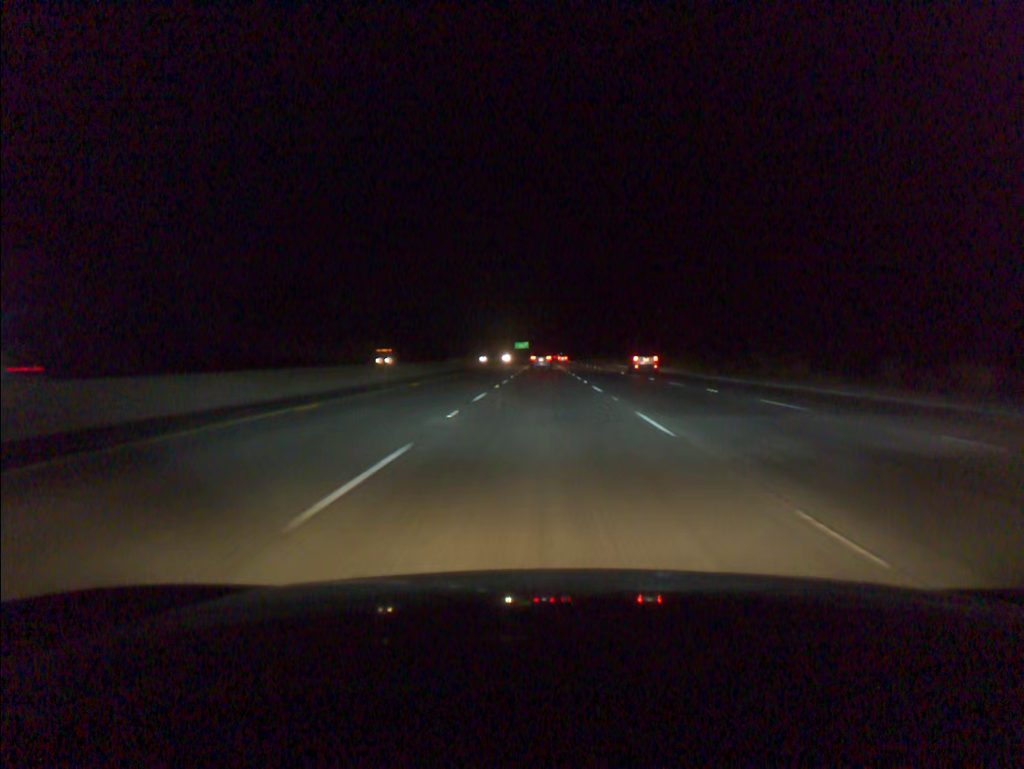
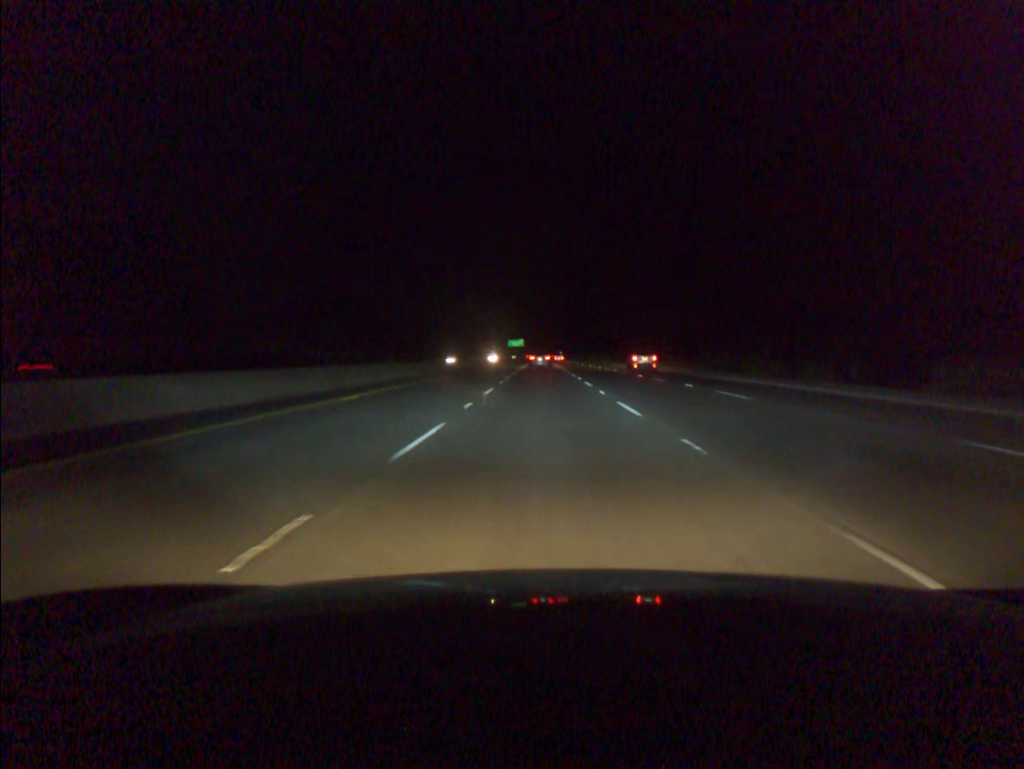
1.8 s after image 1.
(+0.1, +54.5) m; 0°
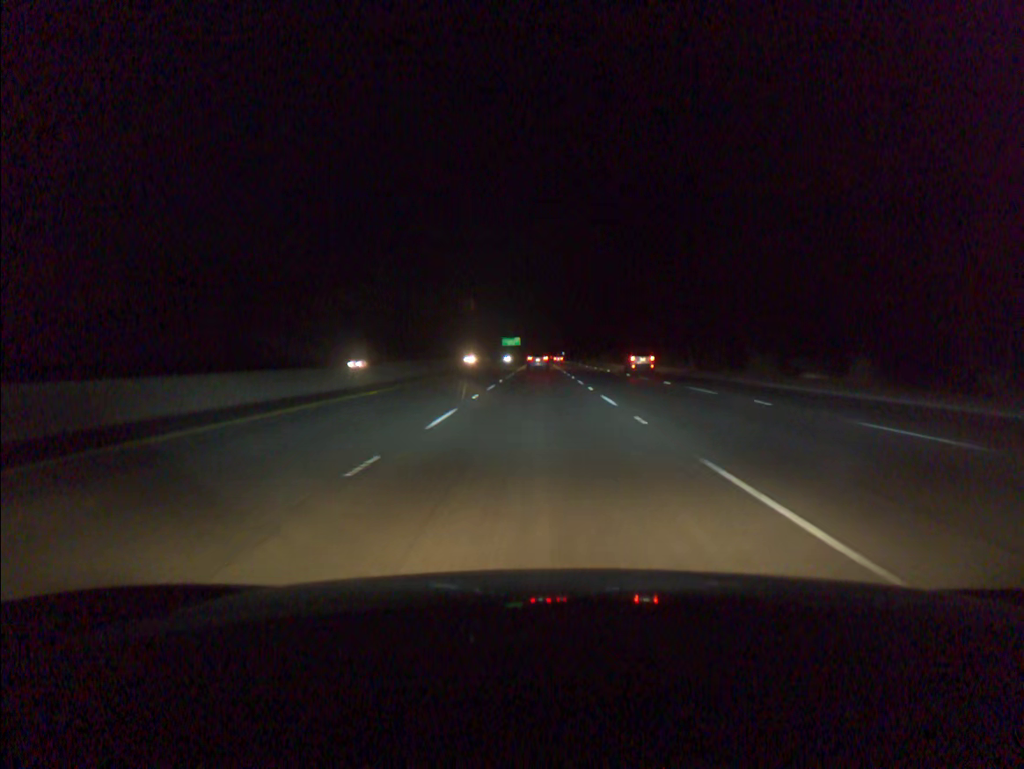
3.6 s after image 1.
(+0.1, +54.5) m; 0°
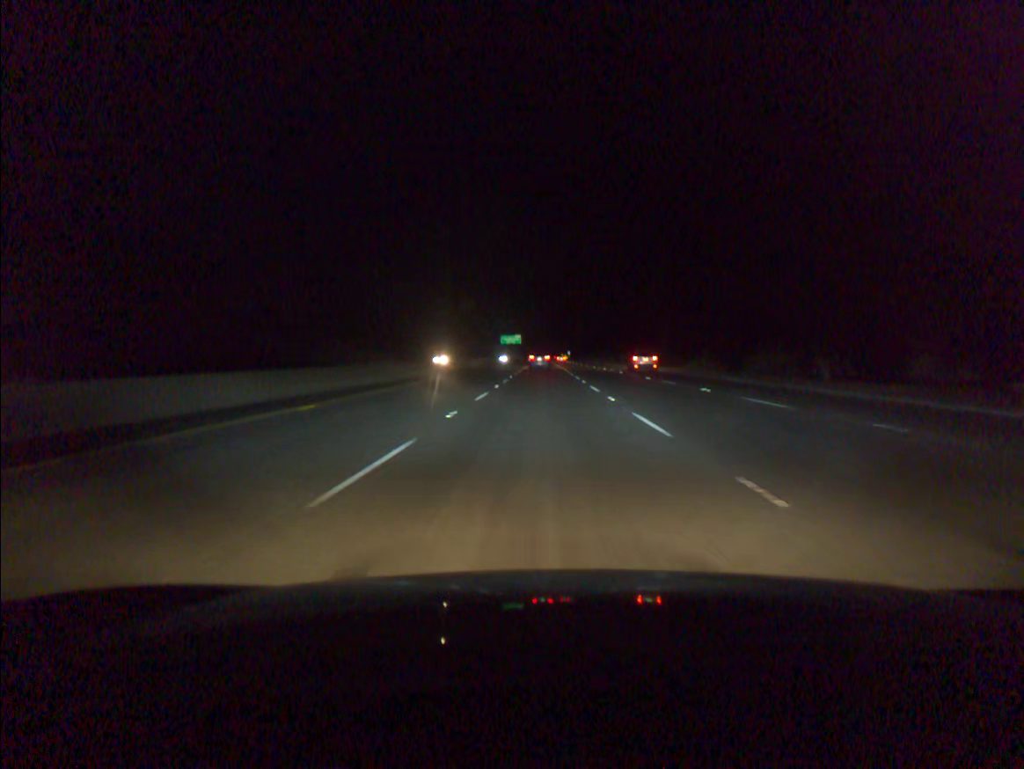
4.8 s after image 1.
(-0.1, +36.4) m; 0°
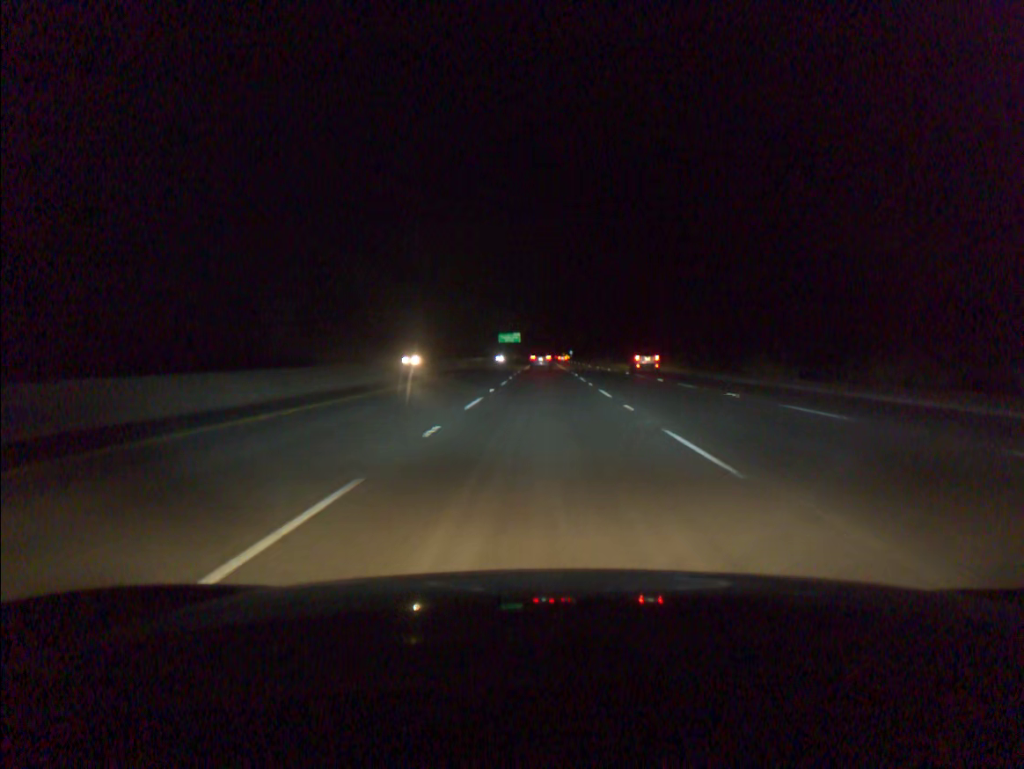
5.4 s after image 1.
(0.0, +18.2) m; 0°
